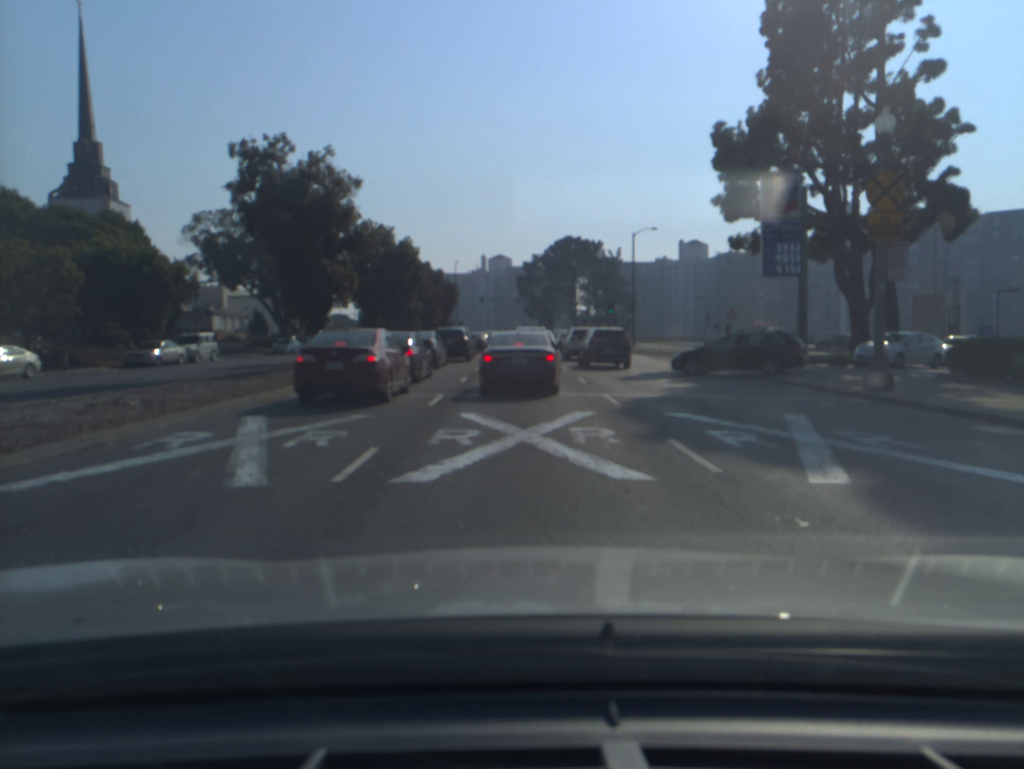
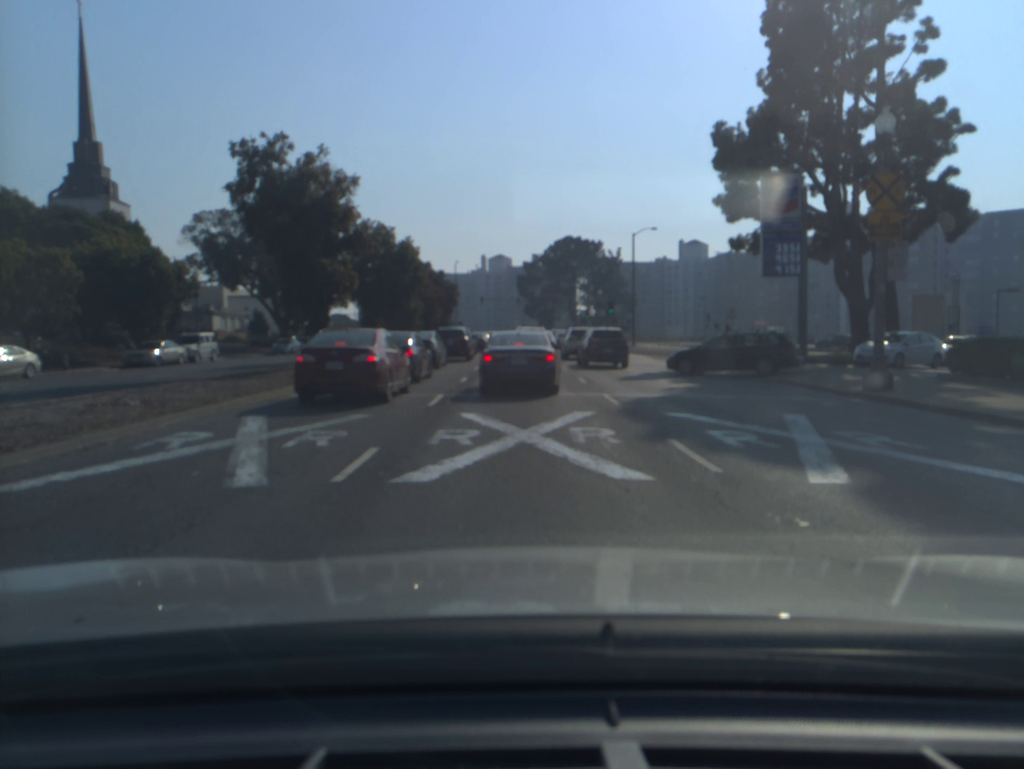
(0.0, 0.0) m; 0°
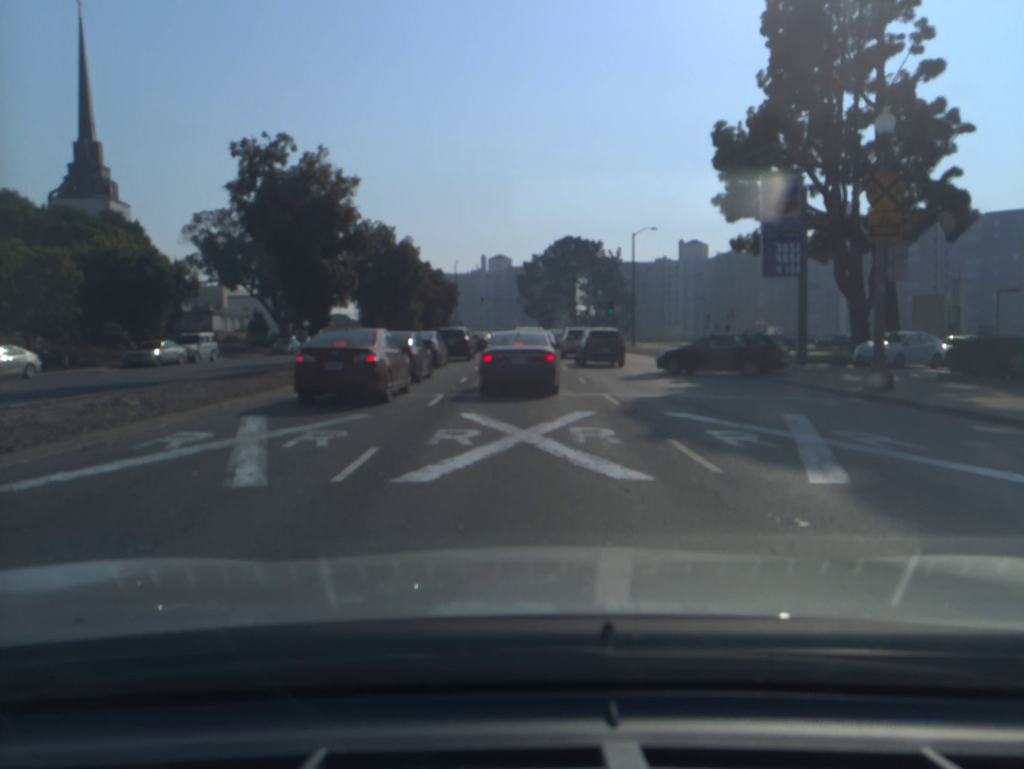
(0.0, 0.0) m; 0°
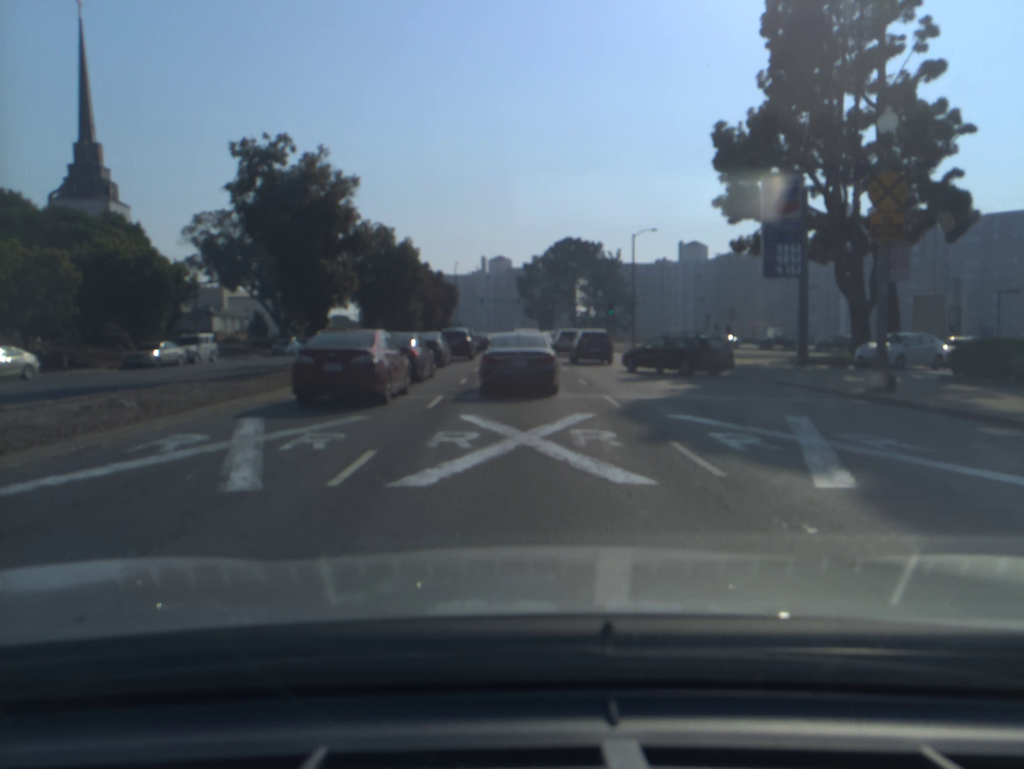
(0.0, +0.1) m; 0°
